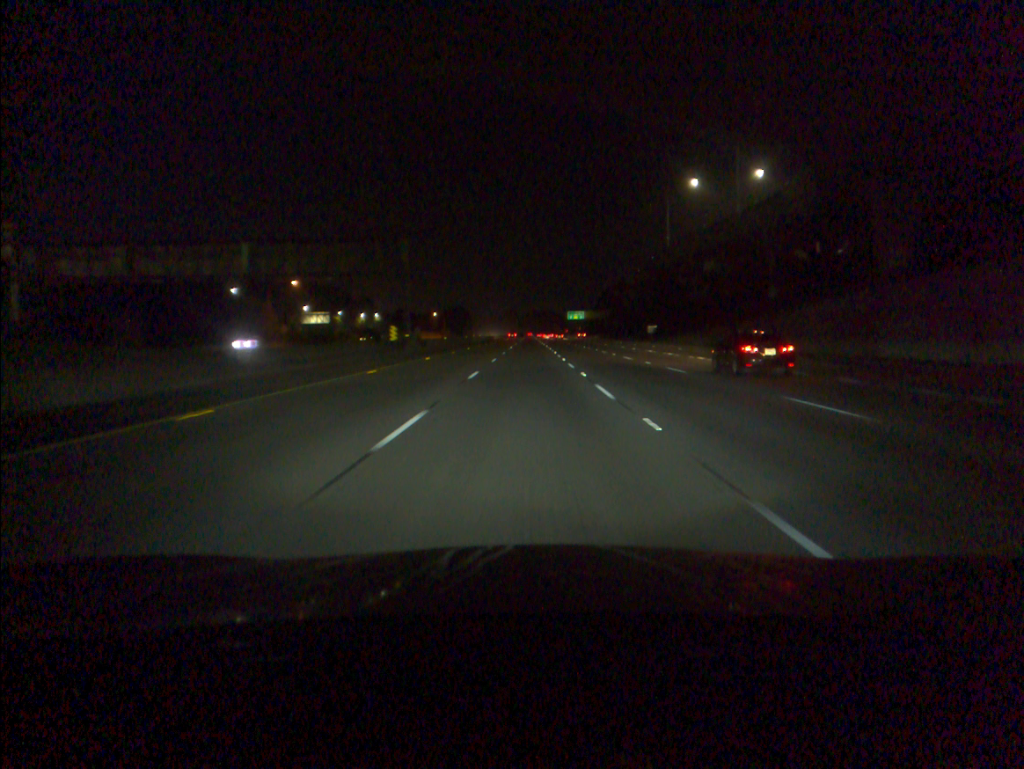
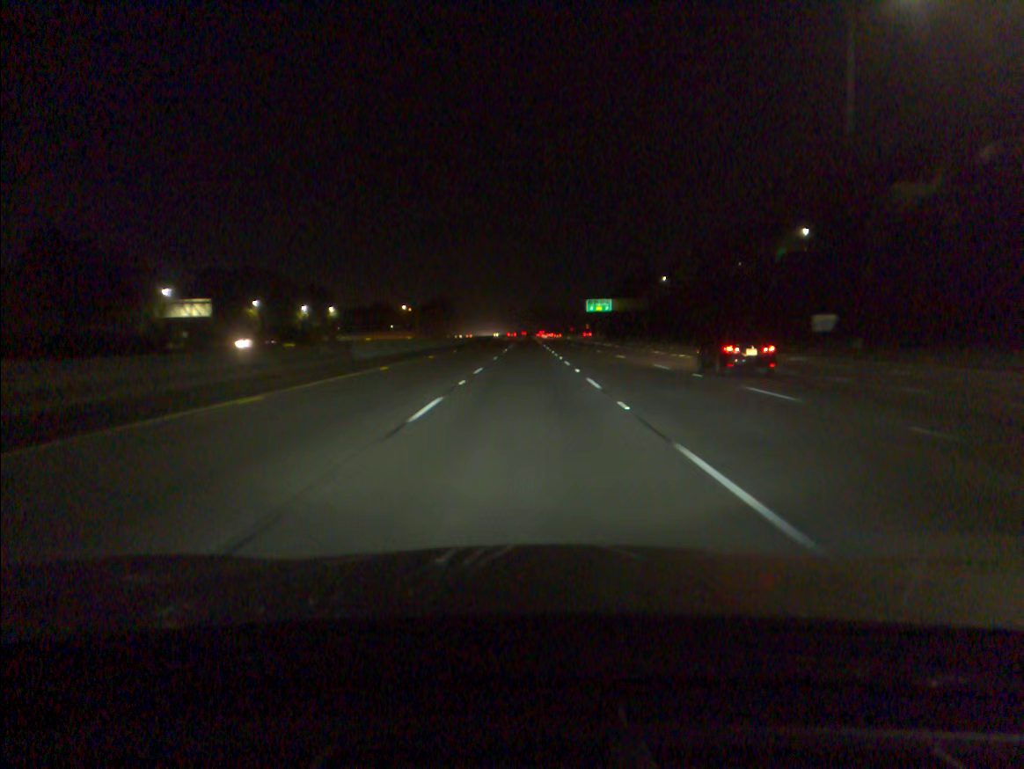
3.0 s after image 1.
(-0.8, +83.0) m; -1°
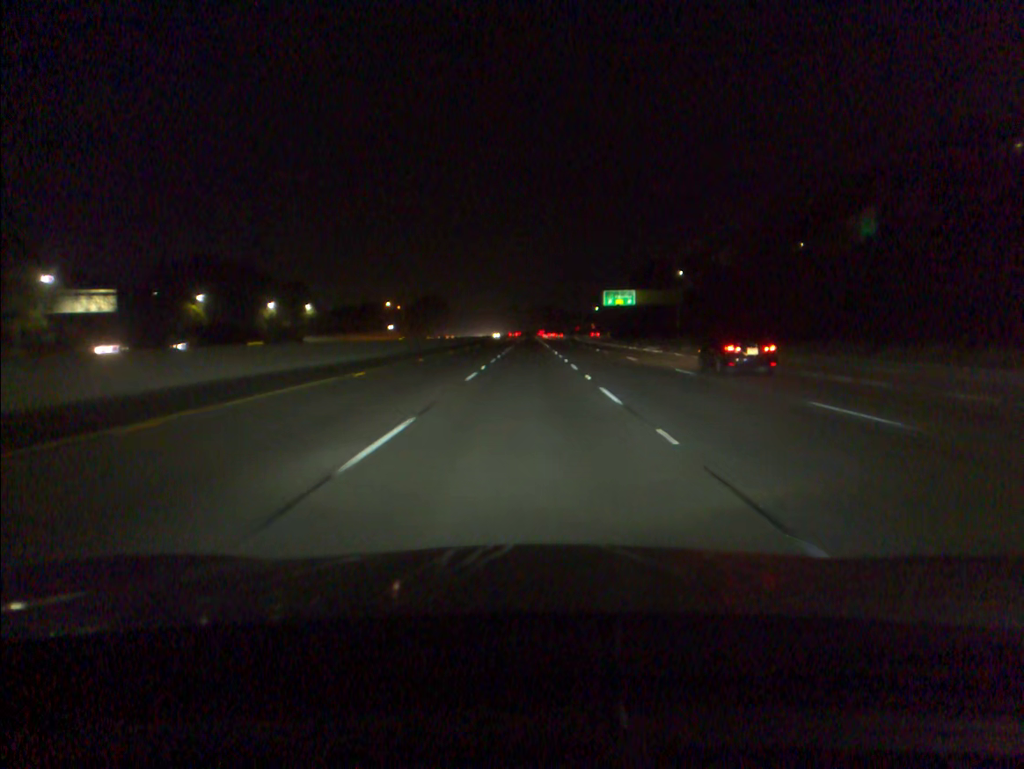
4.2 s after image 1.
(0.0, +33.7) m; 0°
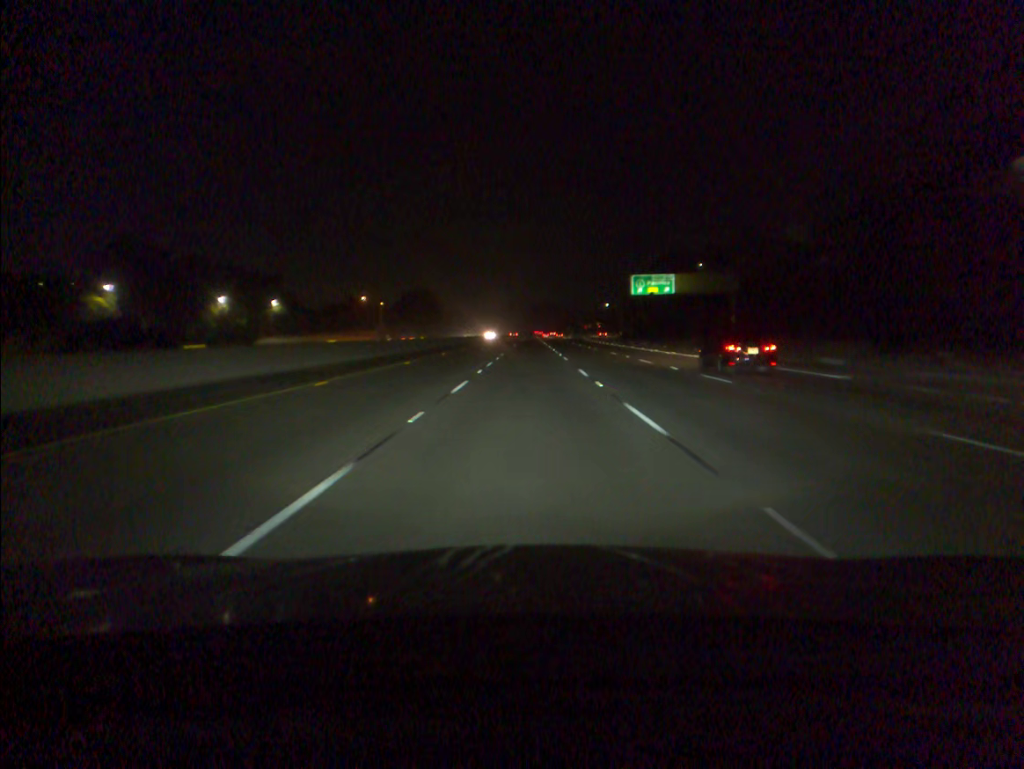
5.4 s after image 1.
(0.0, +33.7) m; 0°
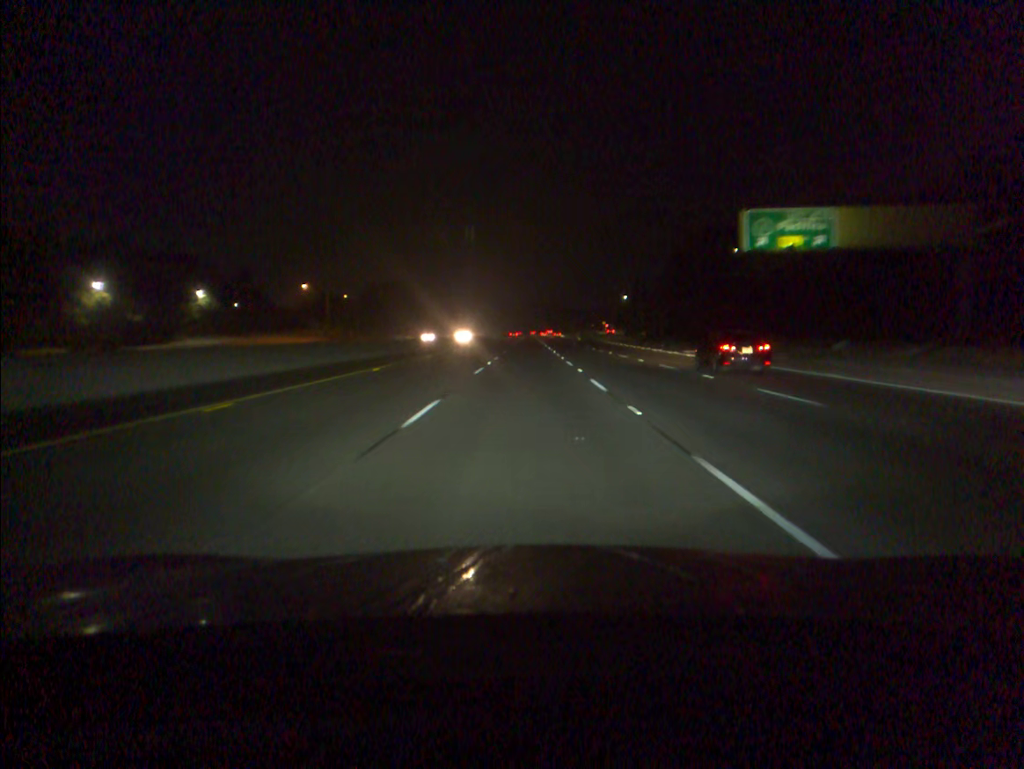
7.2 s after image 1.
(+0.1, +50.5) m; 0°
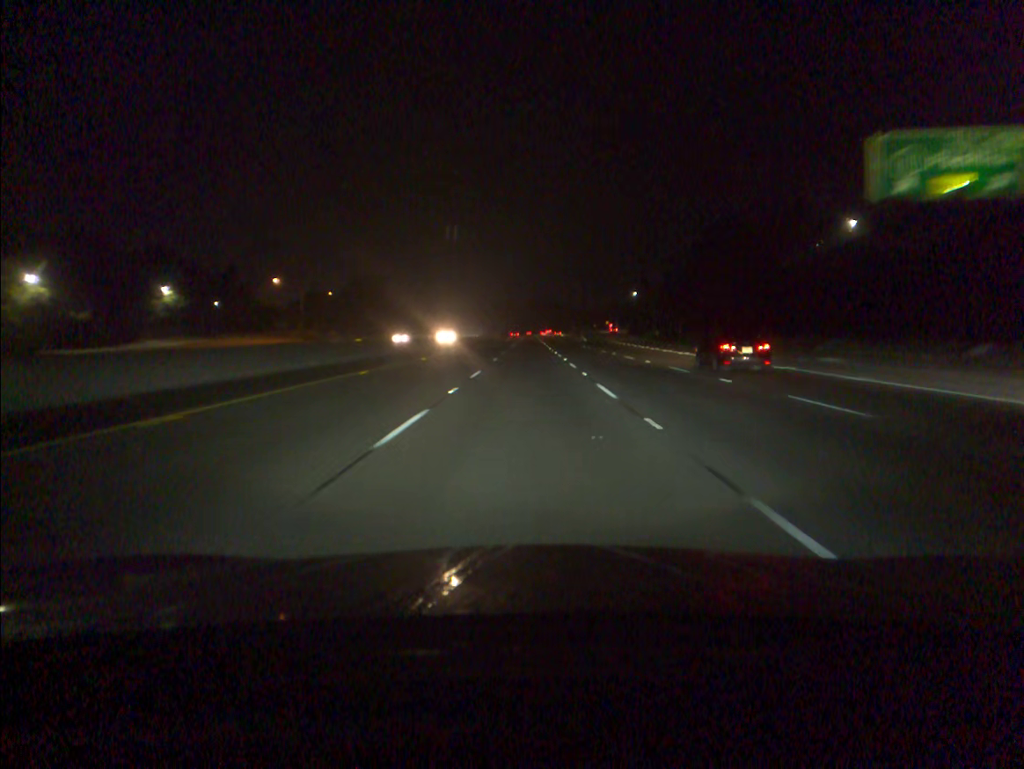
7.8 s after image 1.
(0.0, +16.8) m; 0°
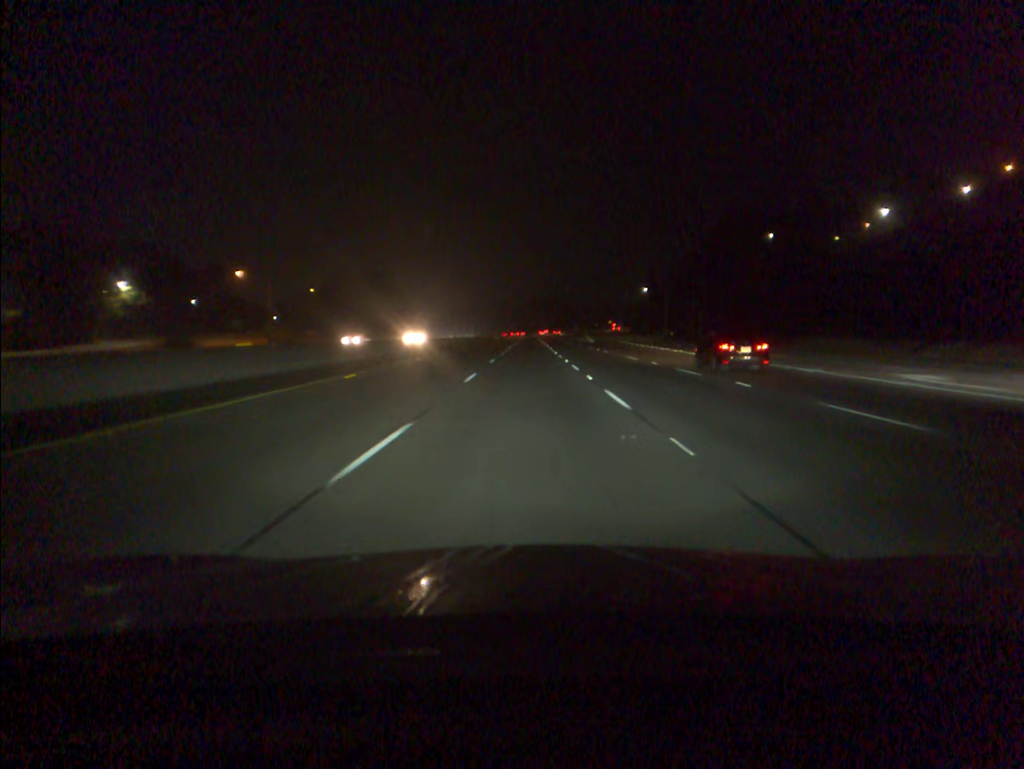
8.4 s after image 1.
(0.0, +16.7) m; 0°
